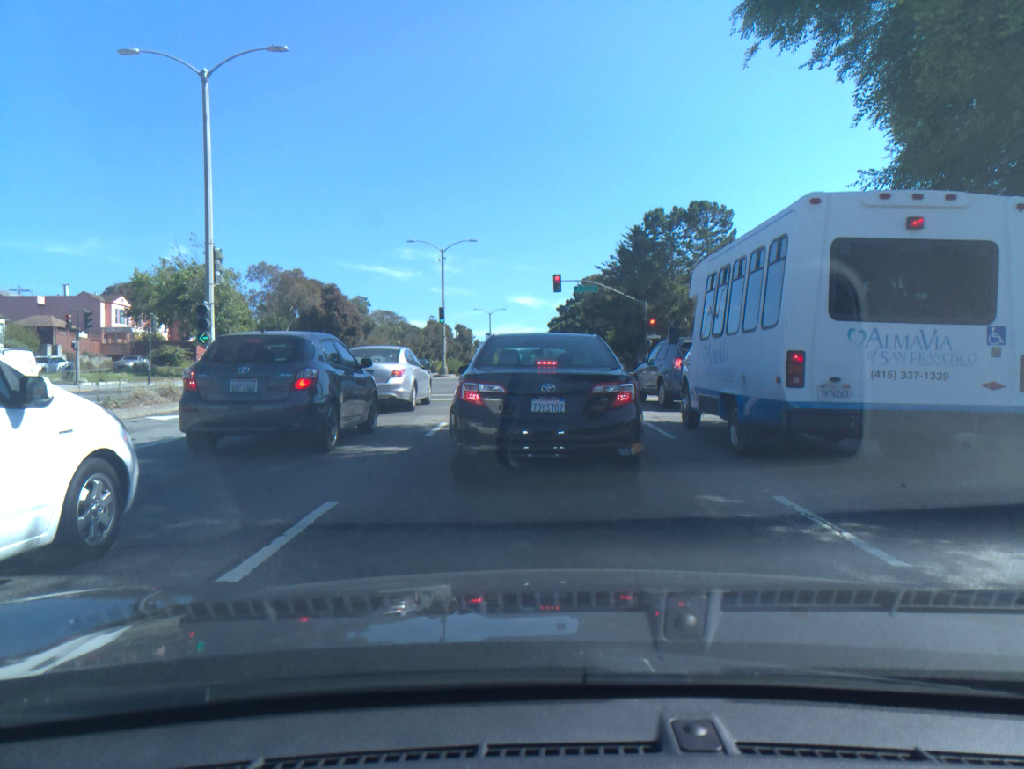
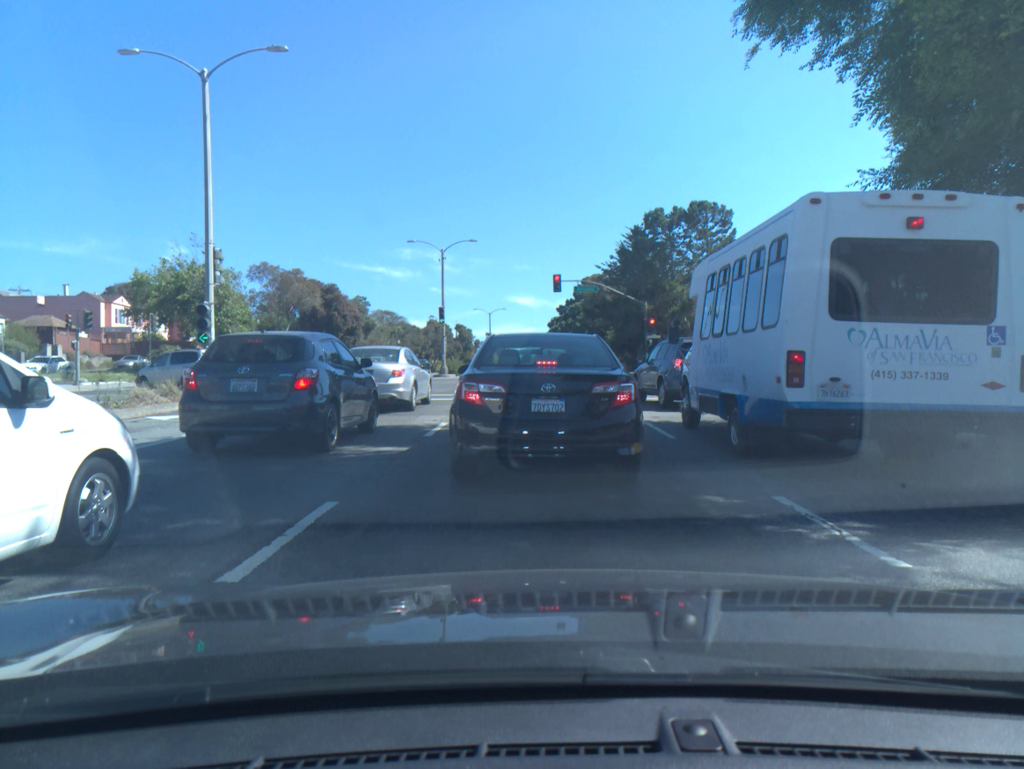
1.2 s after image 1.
(0.0, 0.0) m; 0°
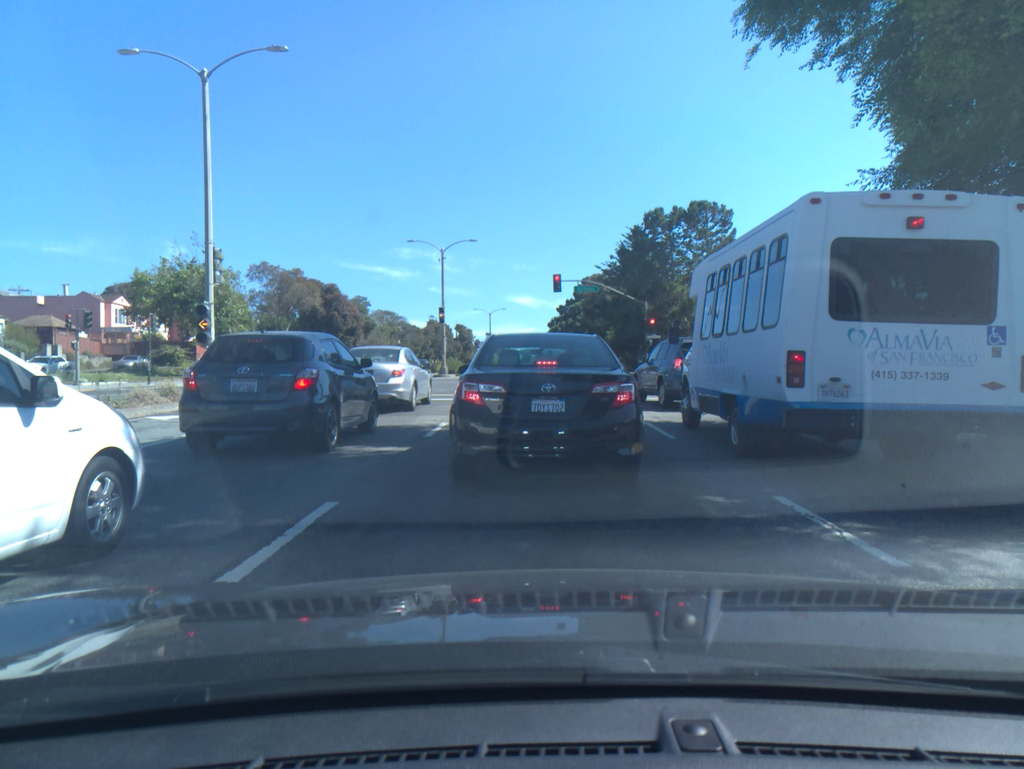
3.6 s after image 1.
(0.0, 0.0) m; 0°
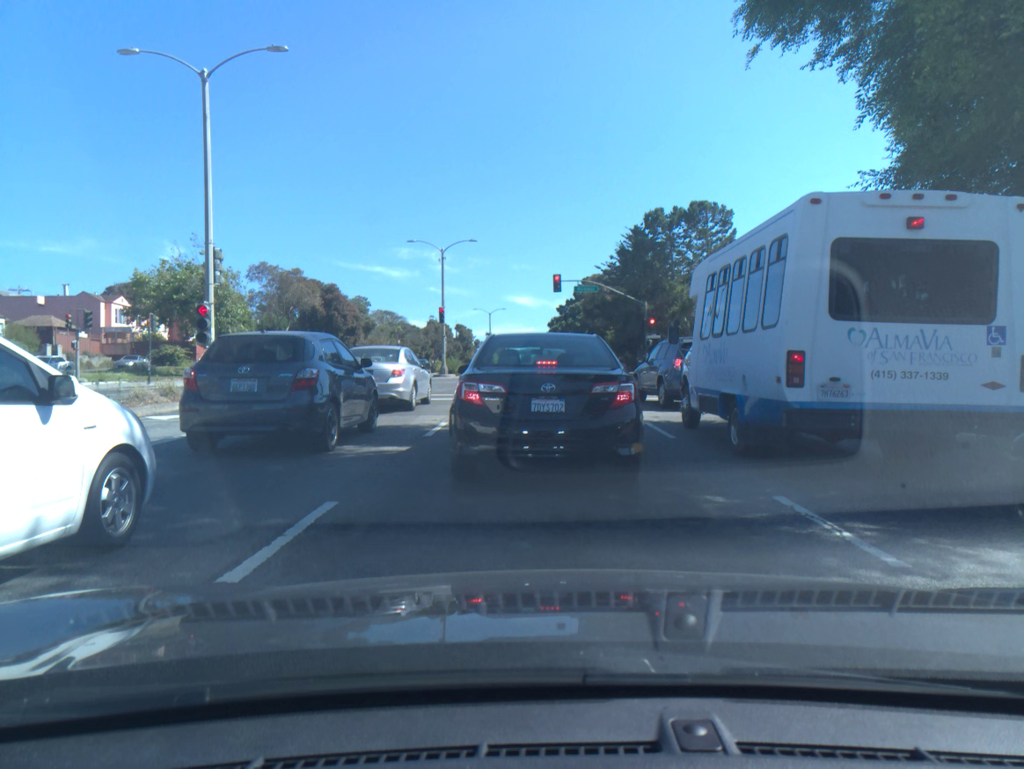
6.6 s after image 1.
(0.0, +0.1) m; 0°
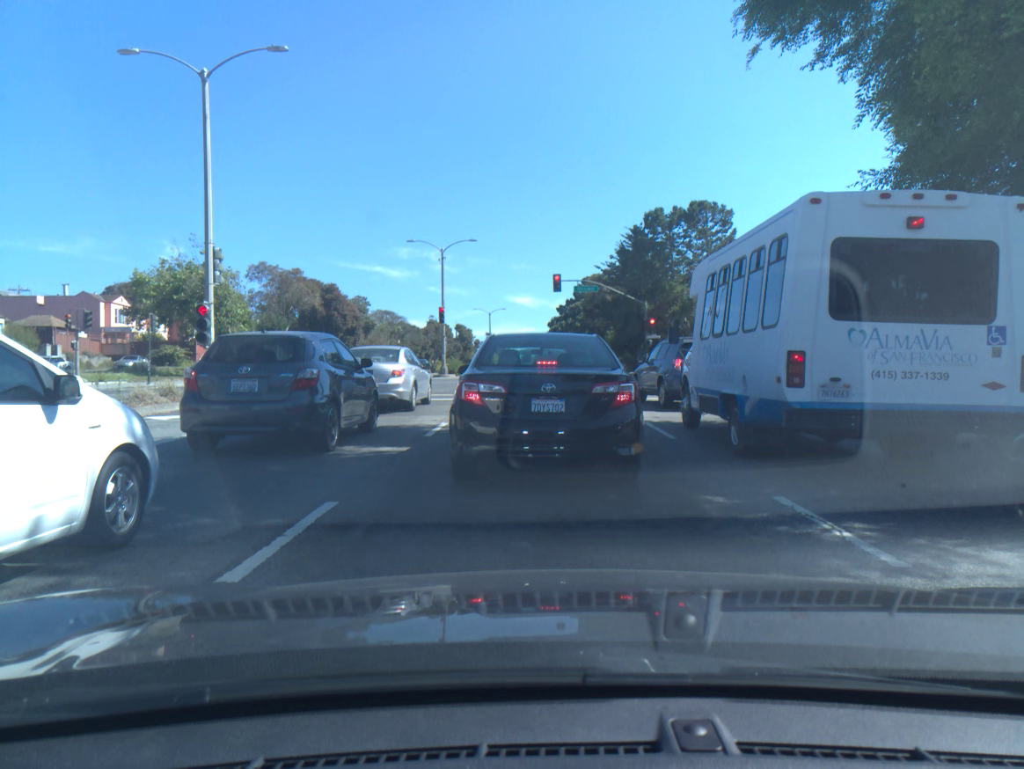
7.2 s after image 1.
(0.0, 0.0) m; 0°
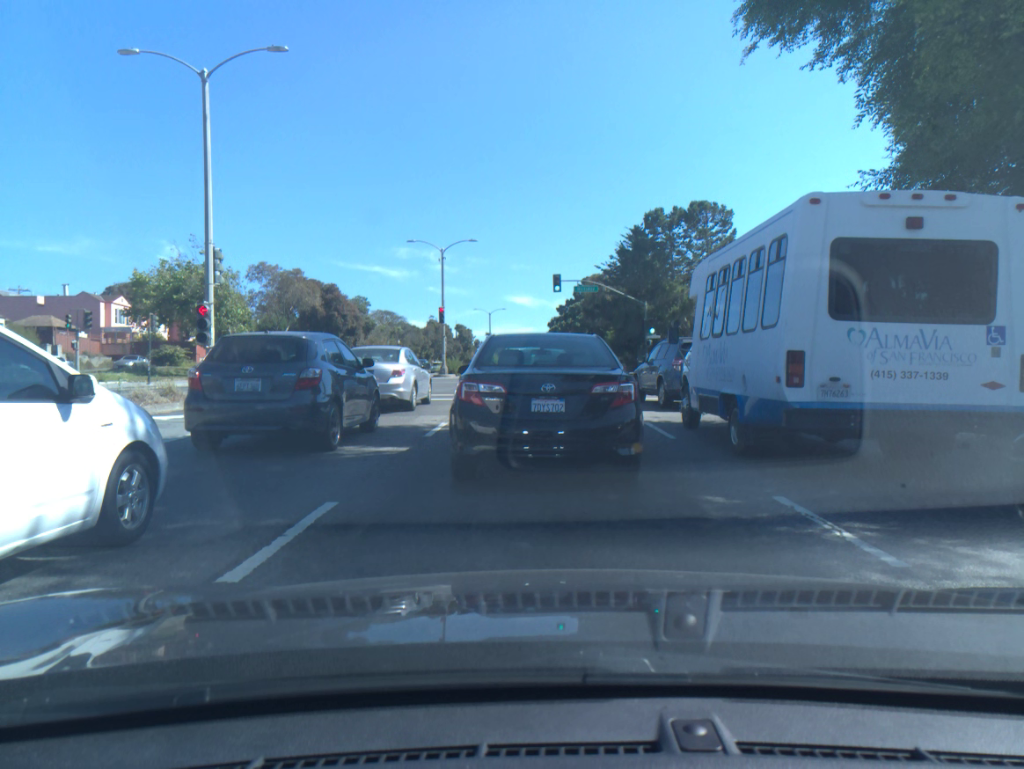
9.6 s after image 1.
(0.0, 0.0) m; +1°
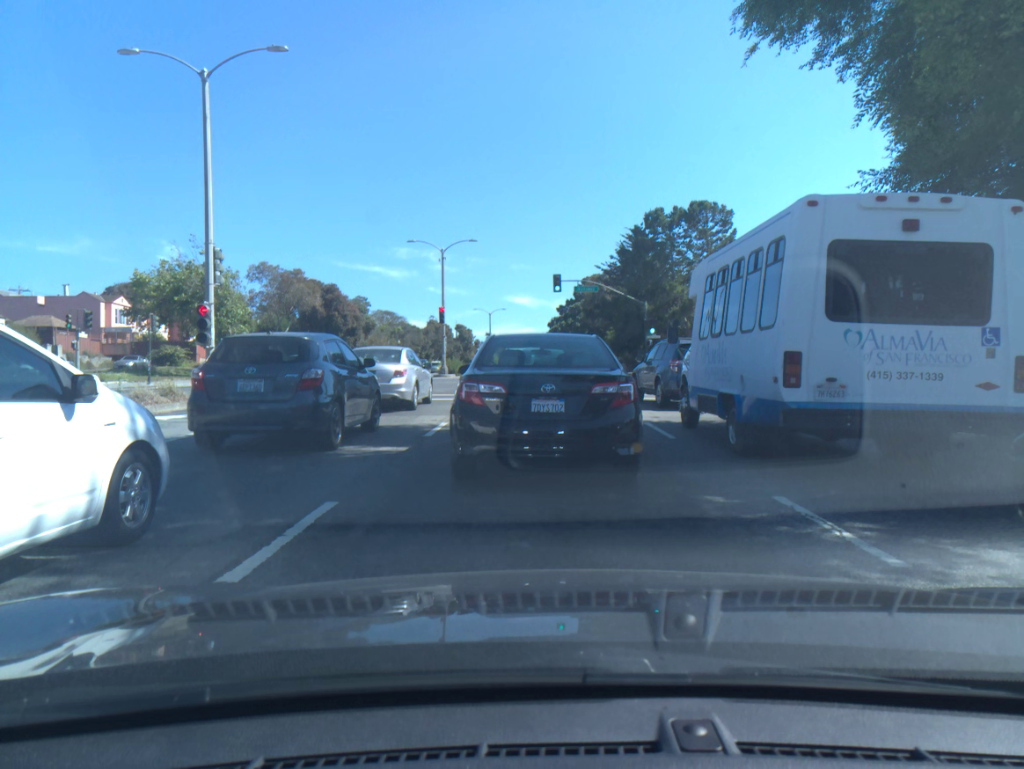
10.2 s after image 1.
(0.0, 0.0) m; 0°
